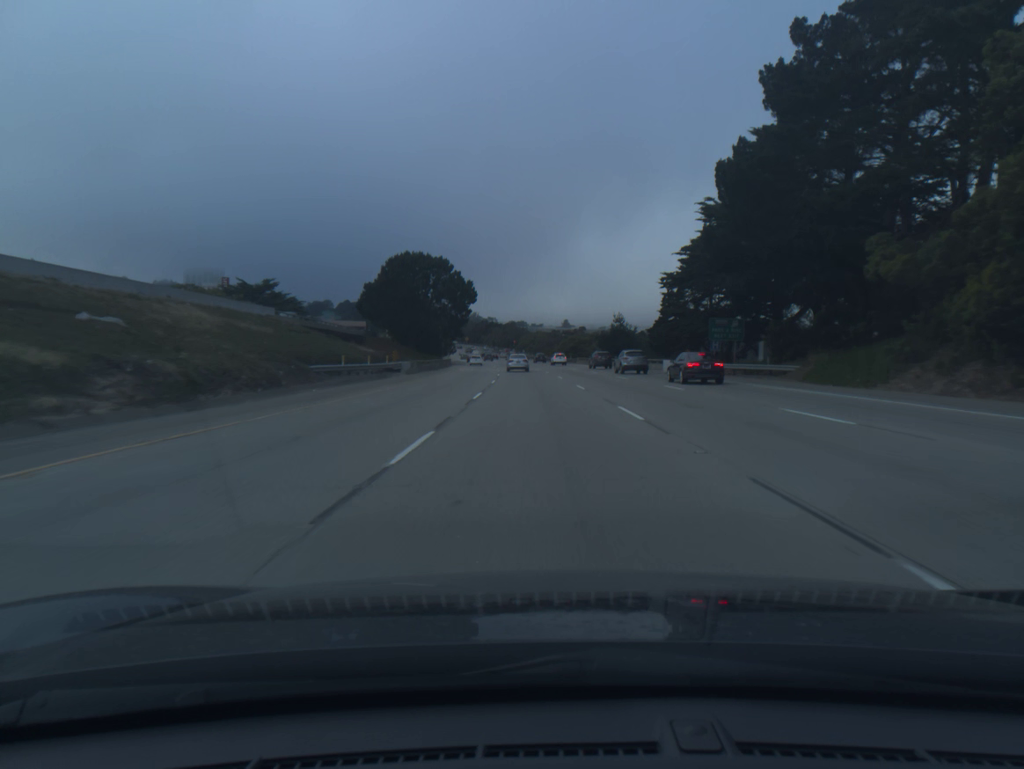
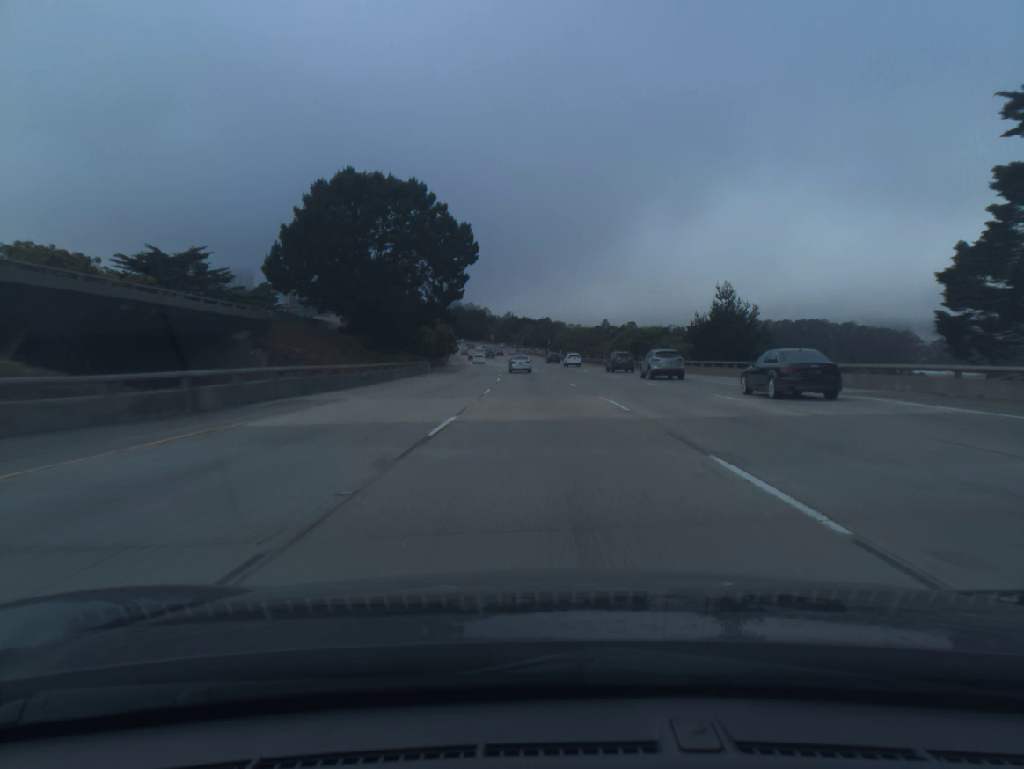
(-1.2, +53.5) m; -3°
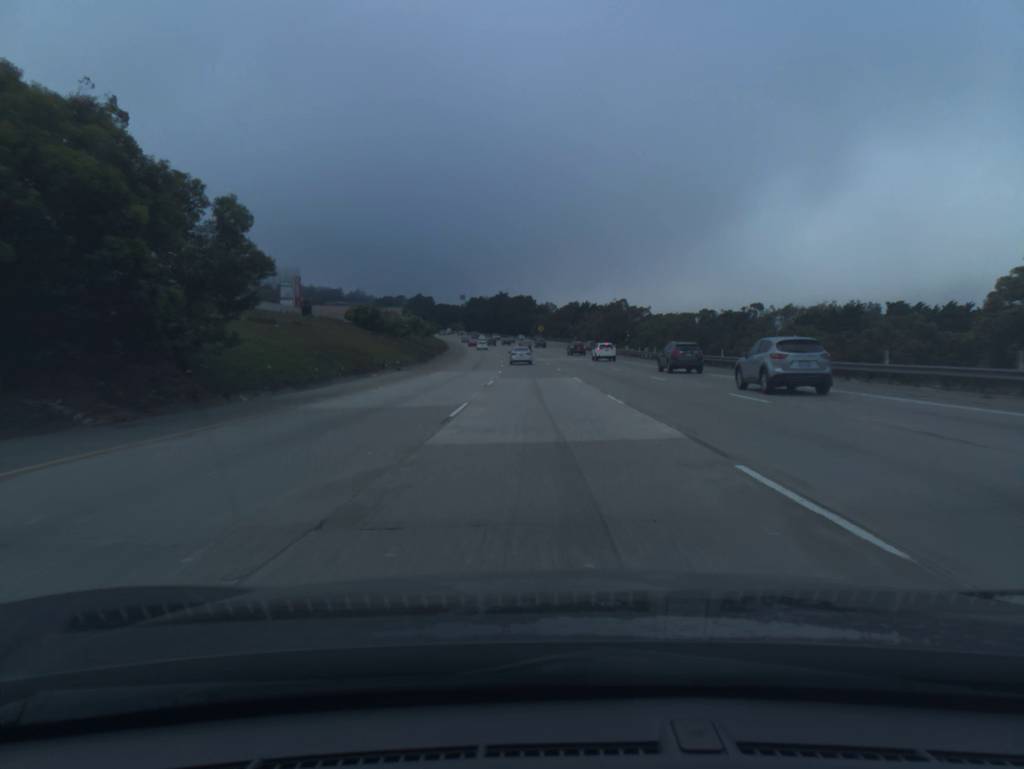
(-3.3, +89.6) m; -4°
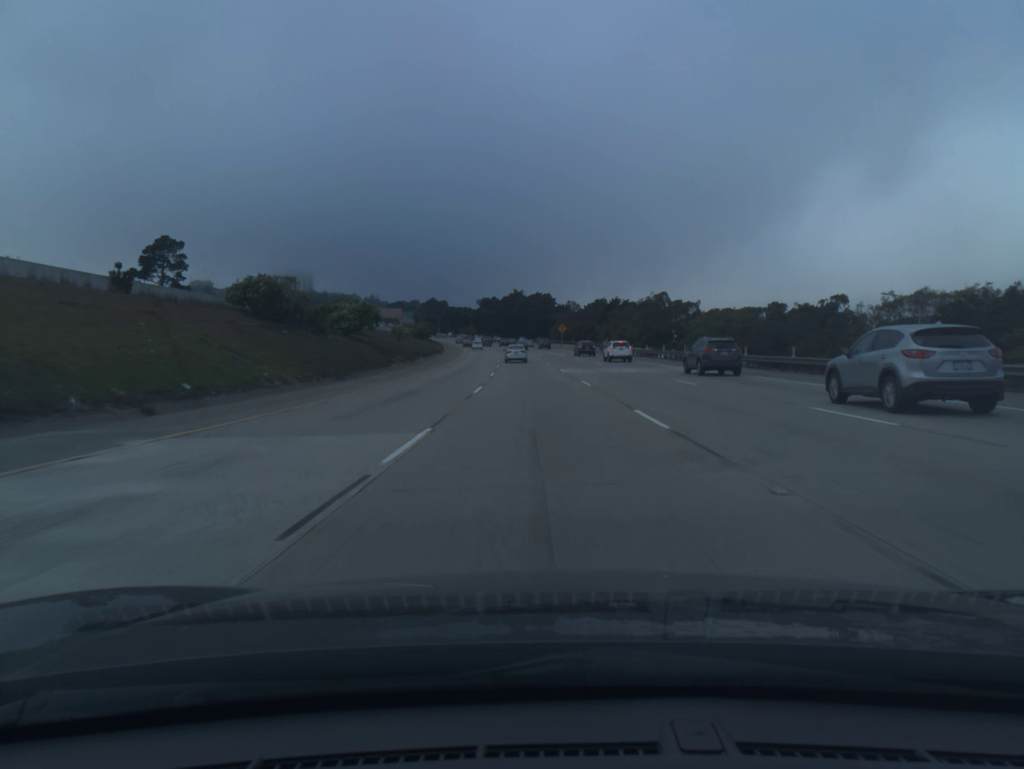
(-0.4, +36.0) m; -1°
